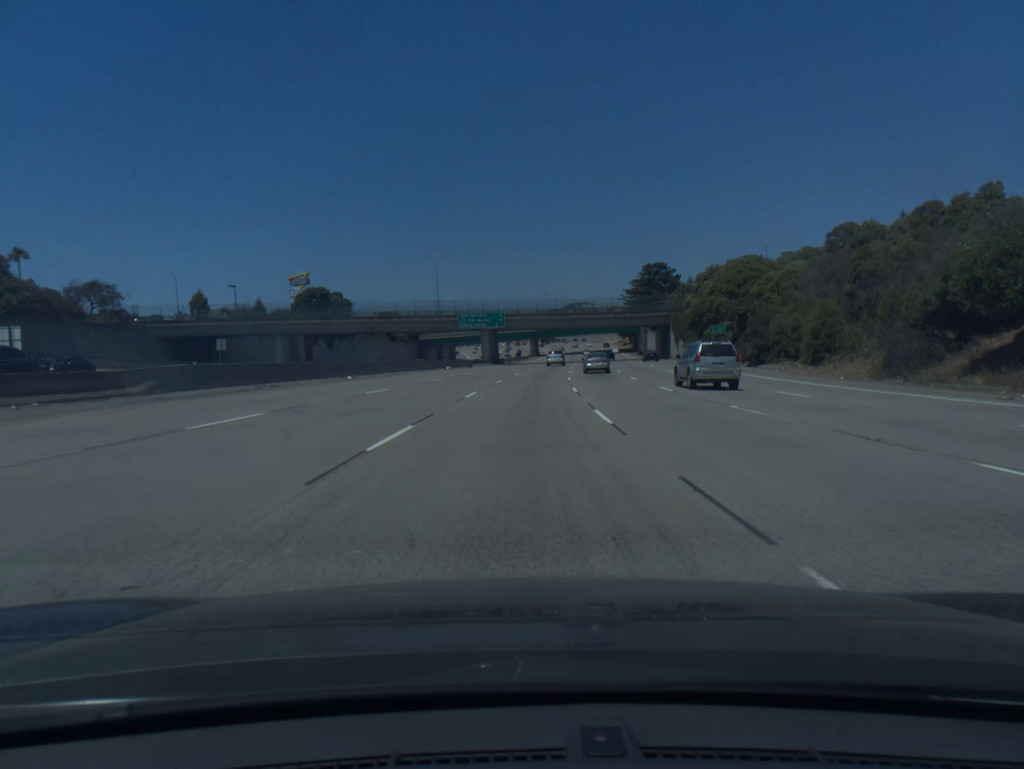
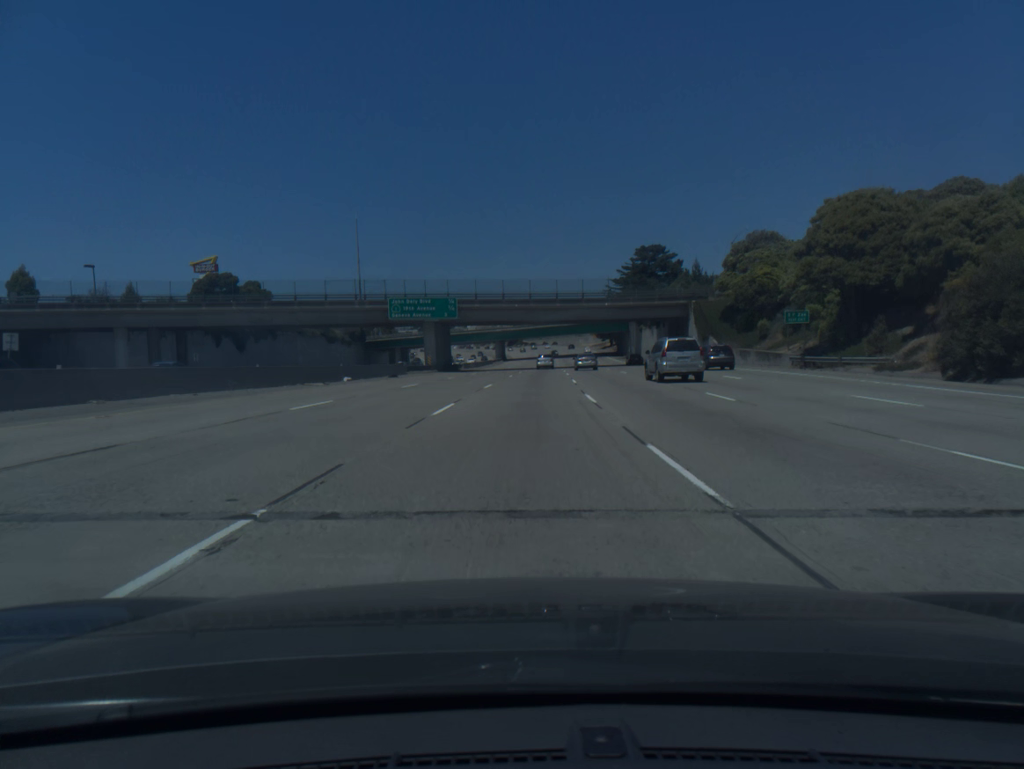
(+0.8, +36.9) m; +2°
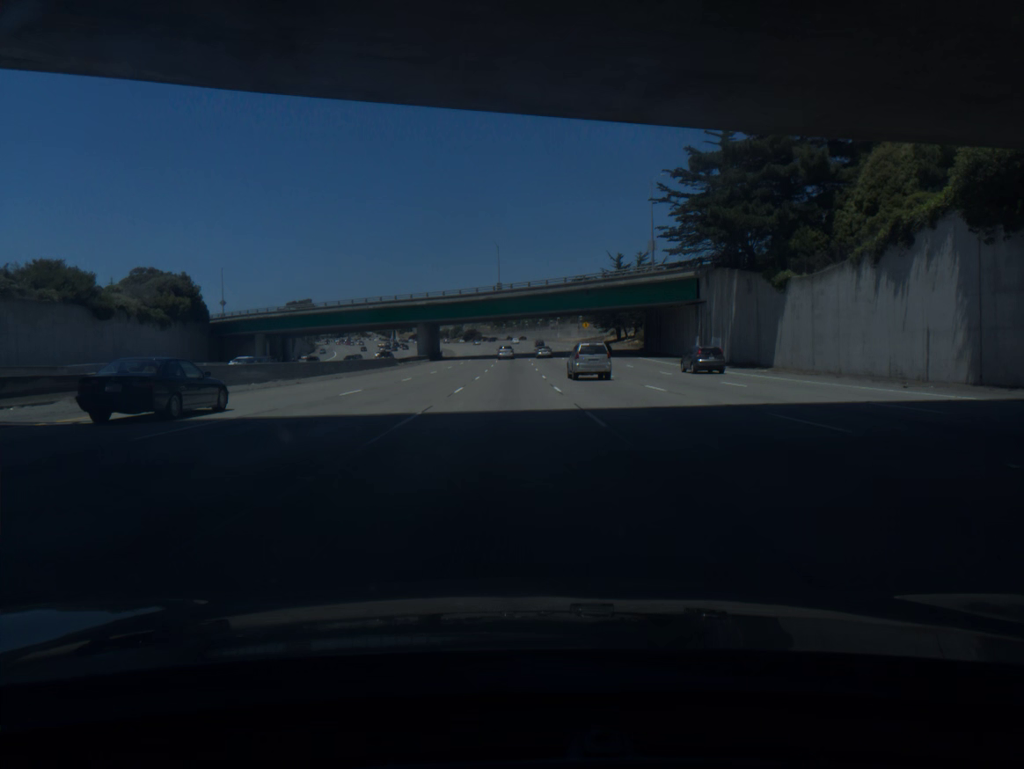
(+3.3, +92.0) m; +3°
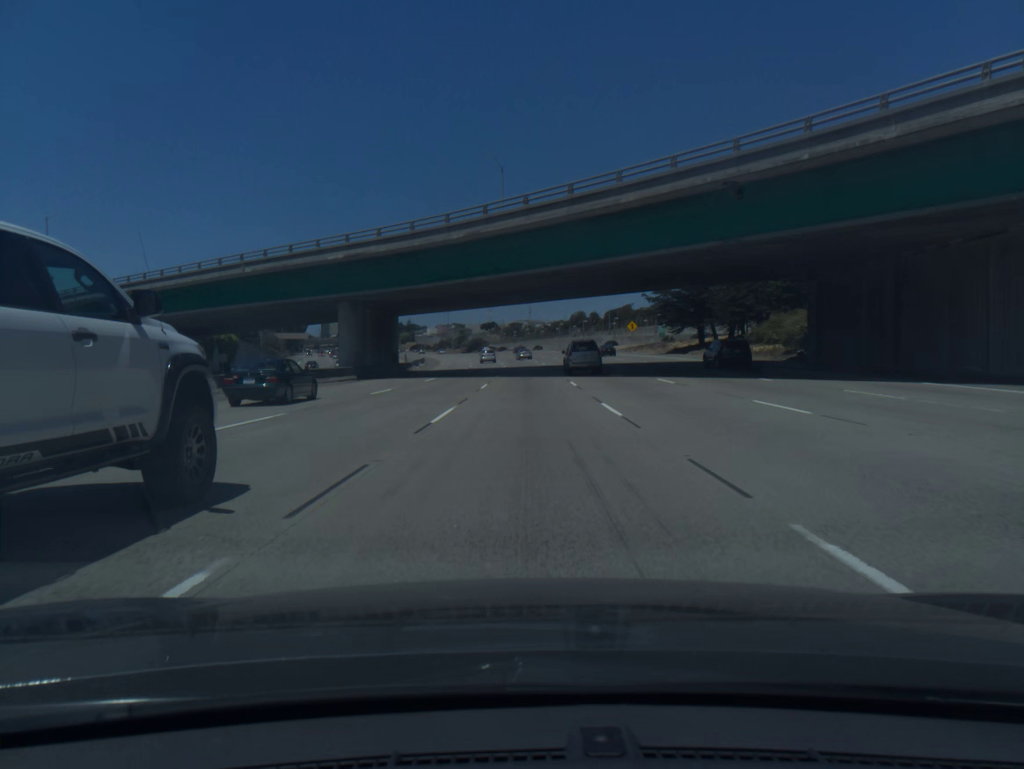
(-0.5, +55.0) m; -1°
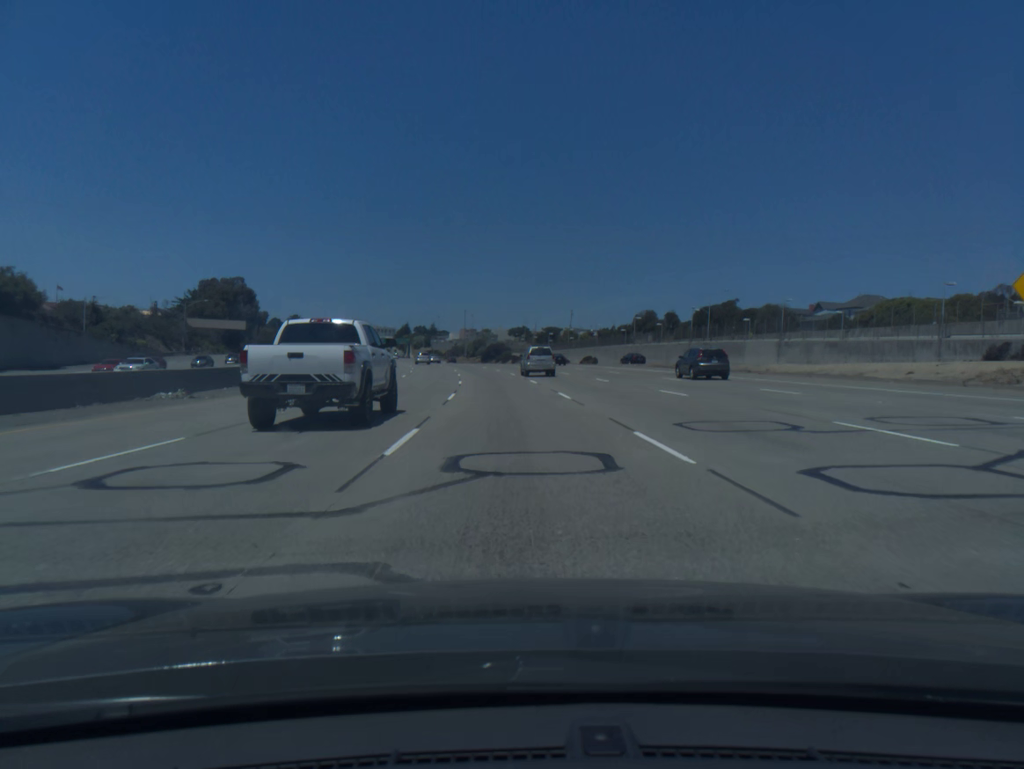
(-0.3, +90.7) m; -2°
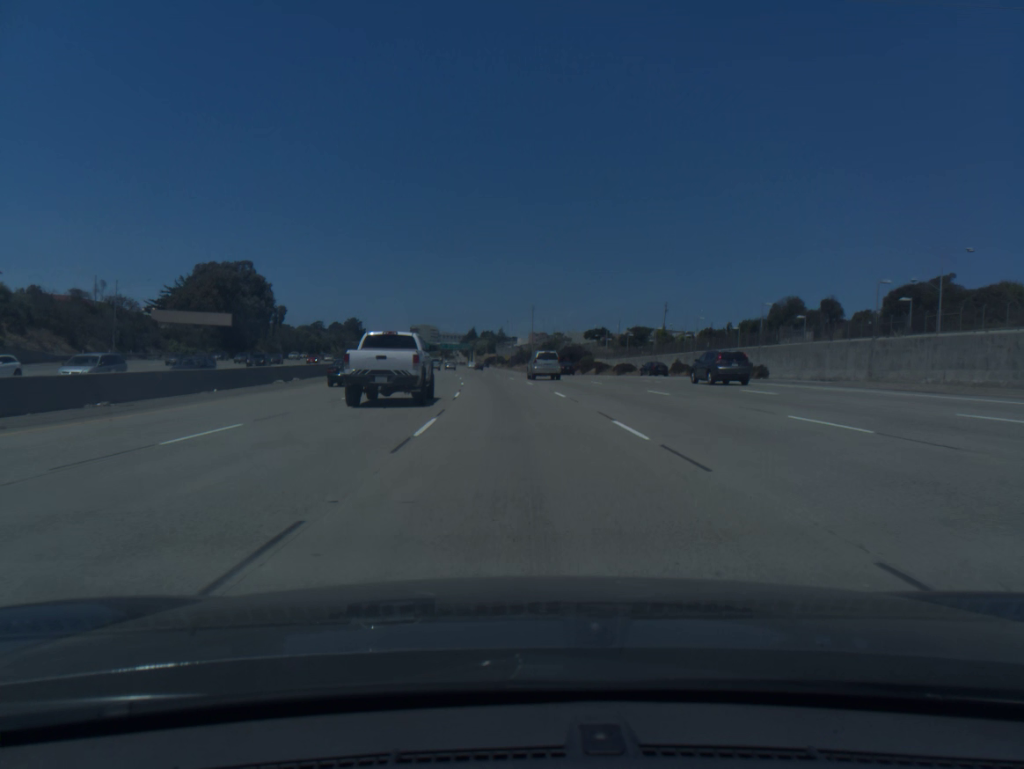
(-2.5, +54.2) m; -5°
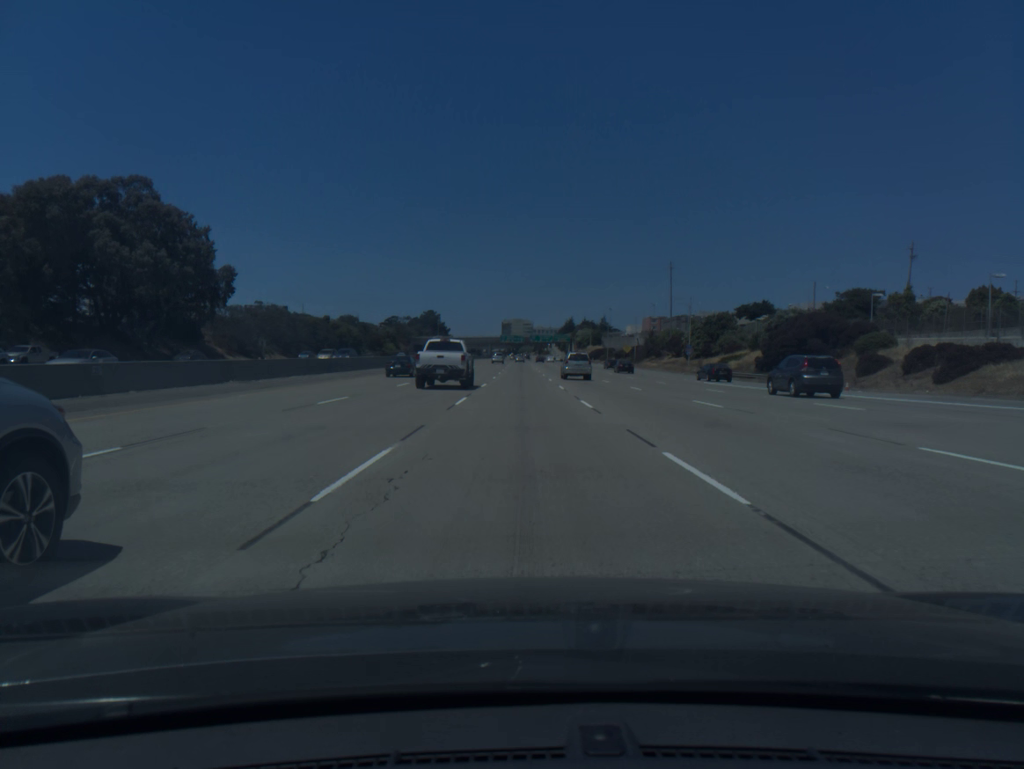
(-6.2, +90.9) m; -7°
